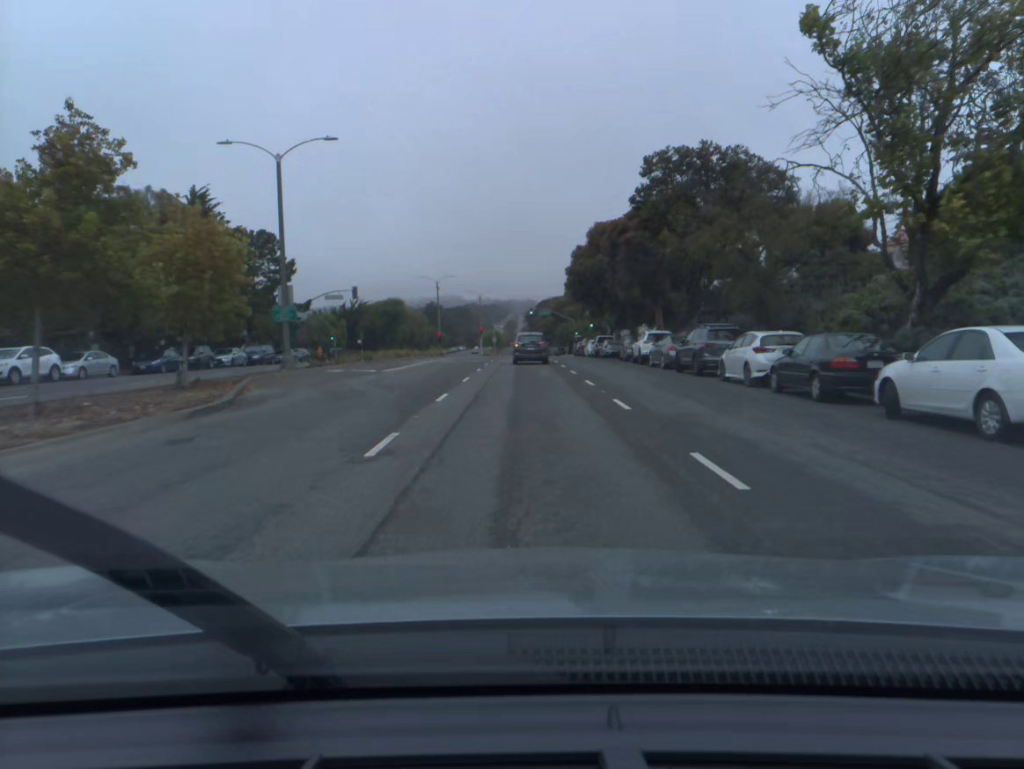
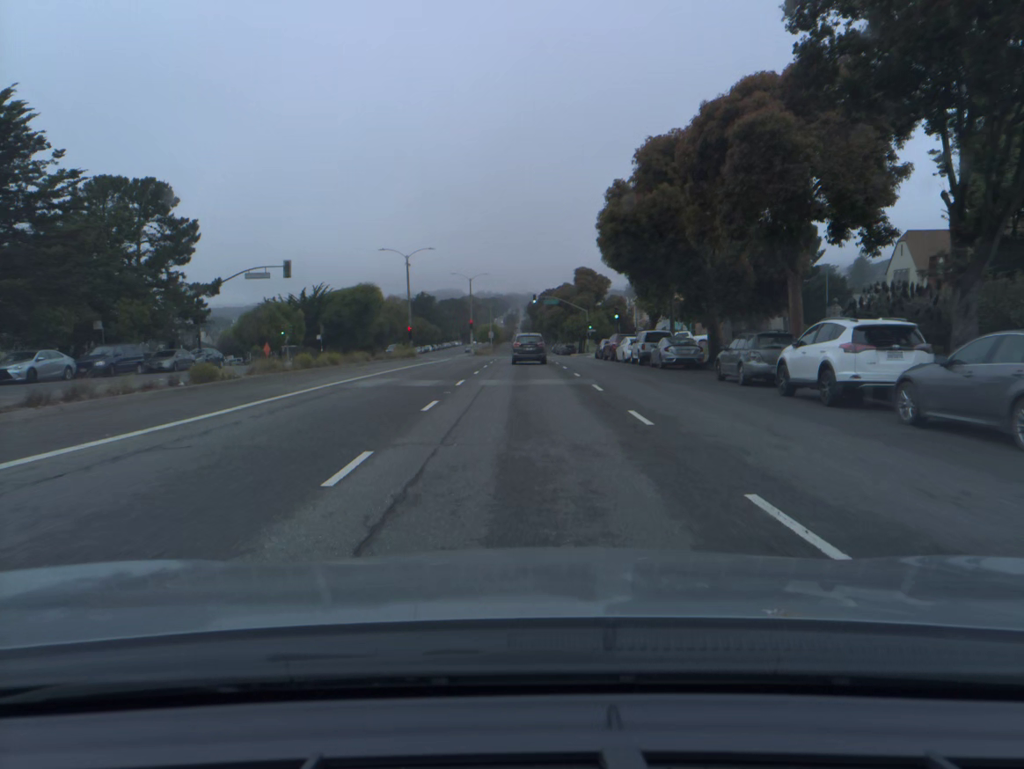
(0.0, +24.0) m; 0°
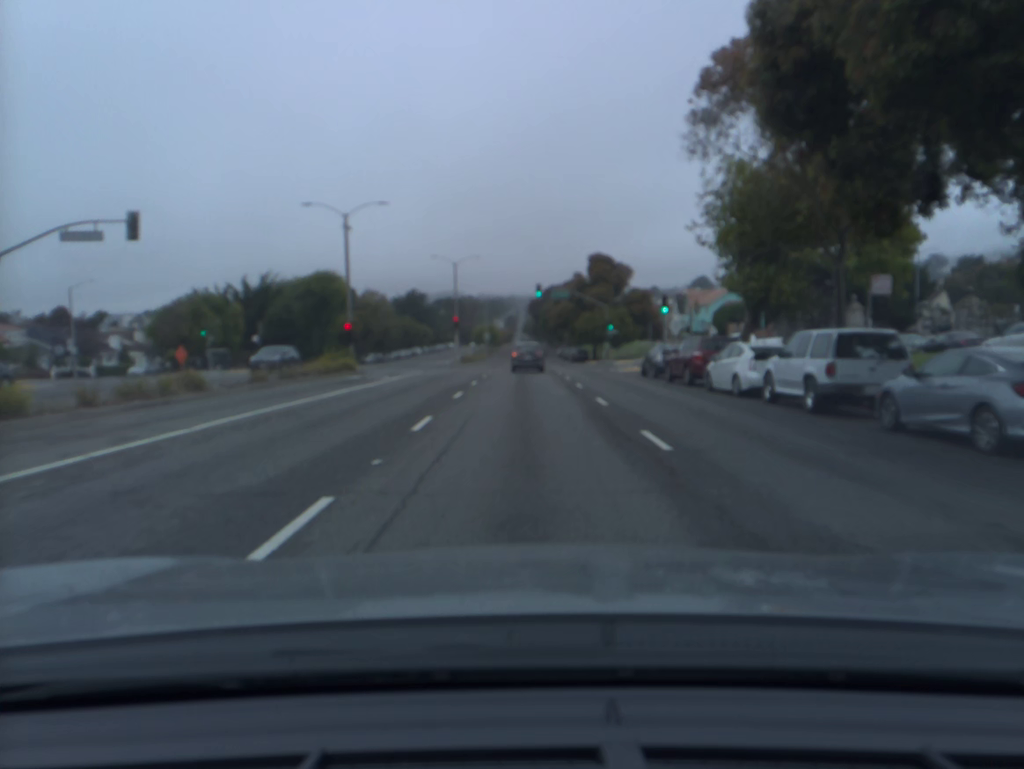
(0.0, +23.9) m; 0°
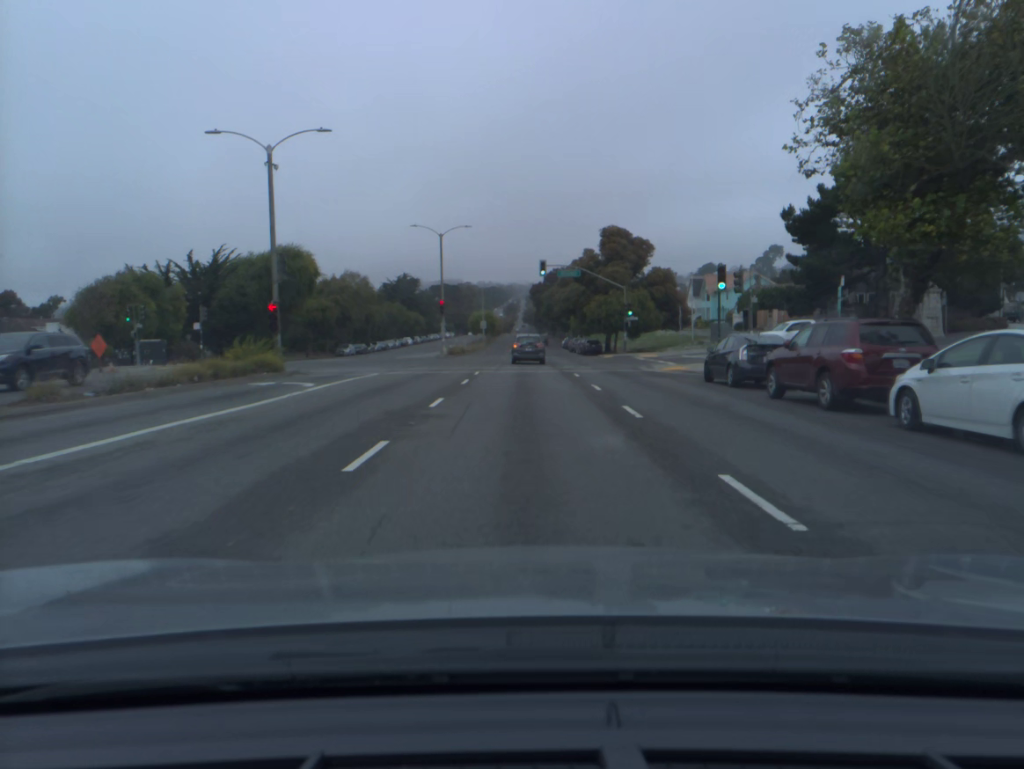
(0.0, +12.1) m; 0°
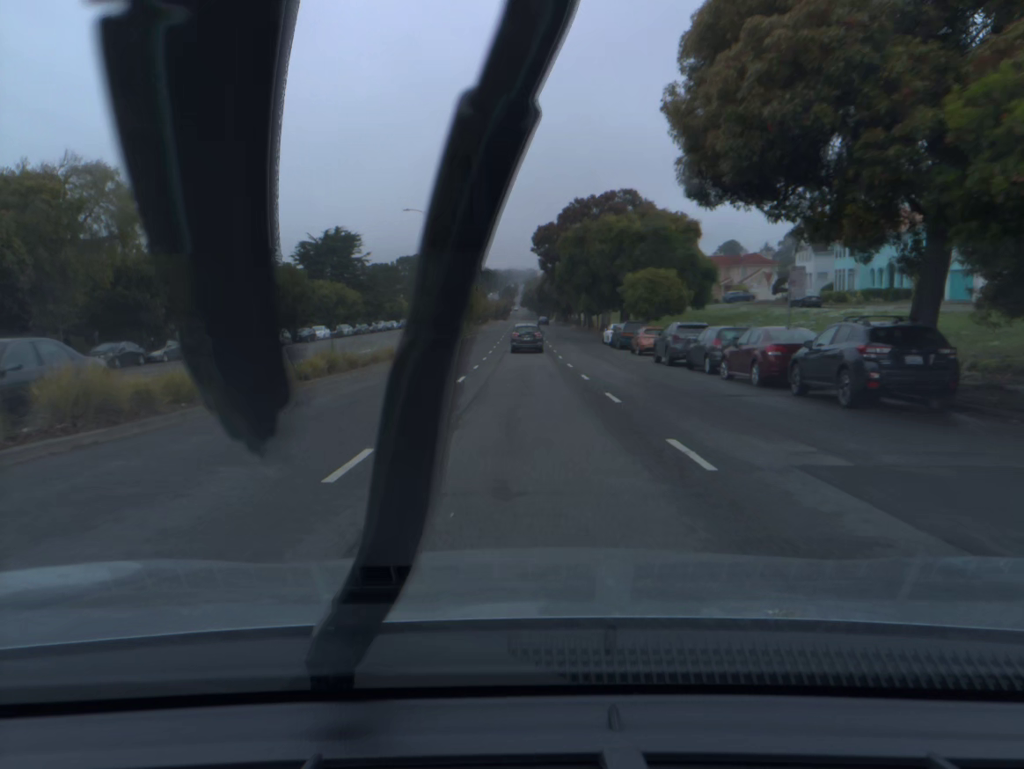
(+0.1, +61.6) m; 0°
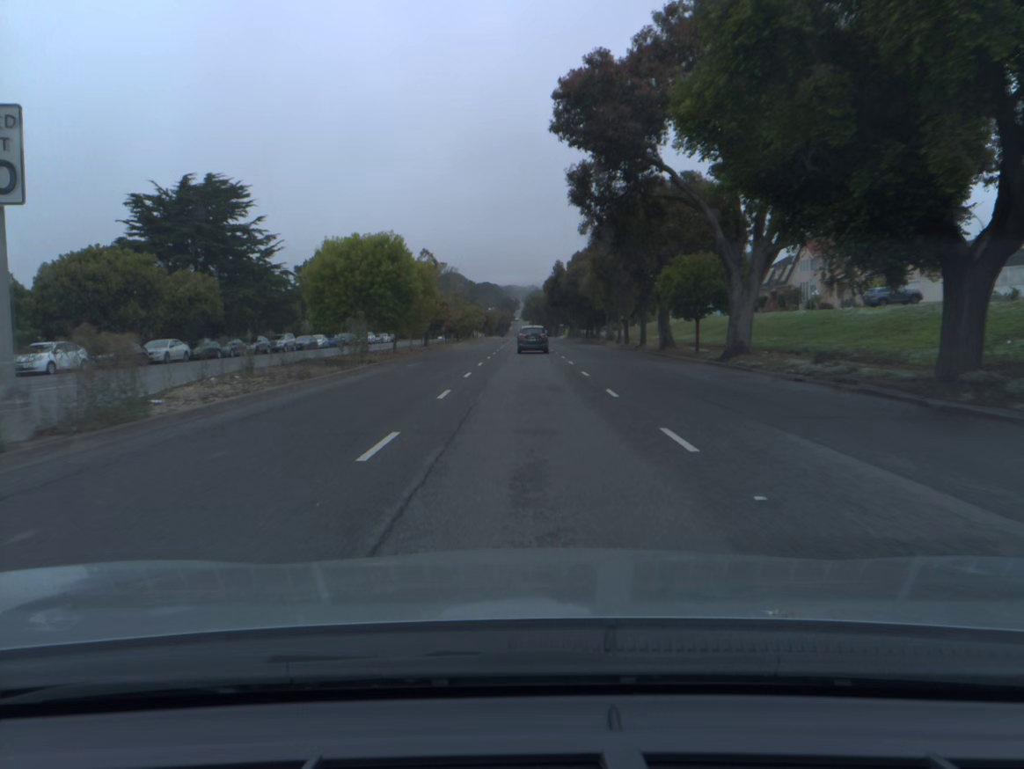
(-0.1, +49.9) m; 0°
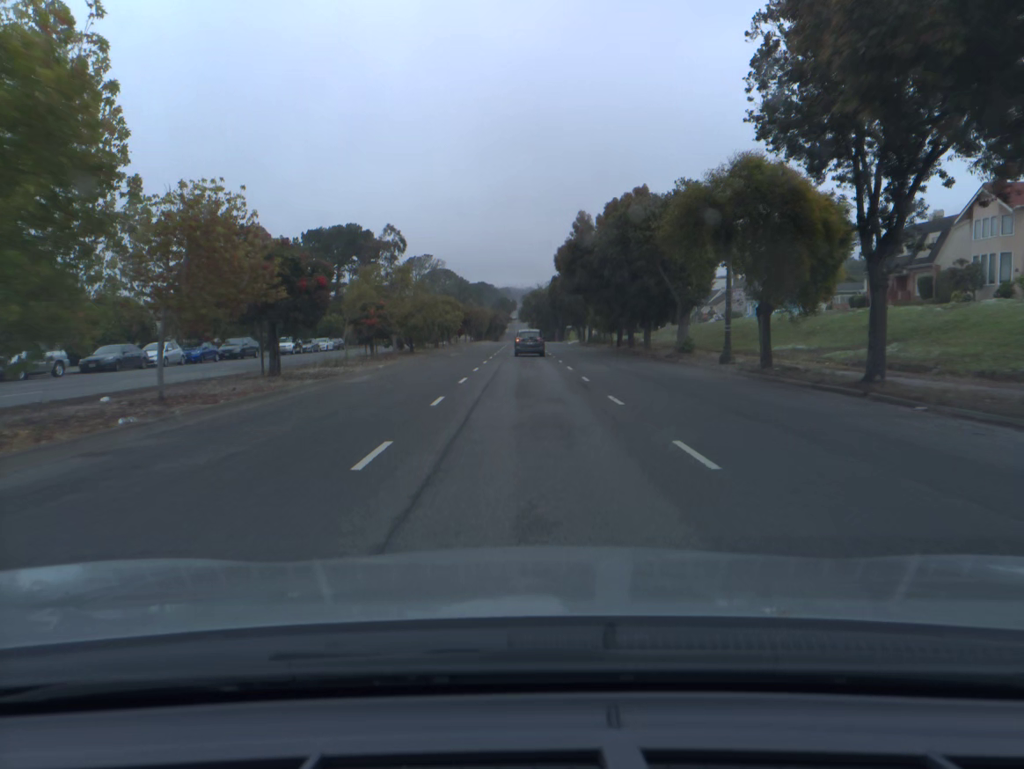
(+0.1, +37.2) m; 0°
